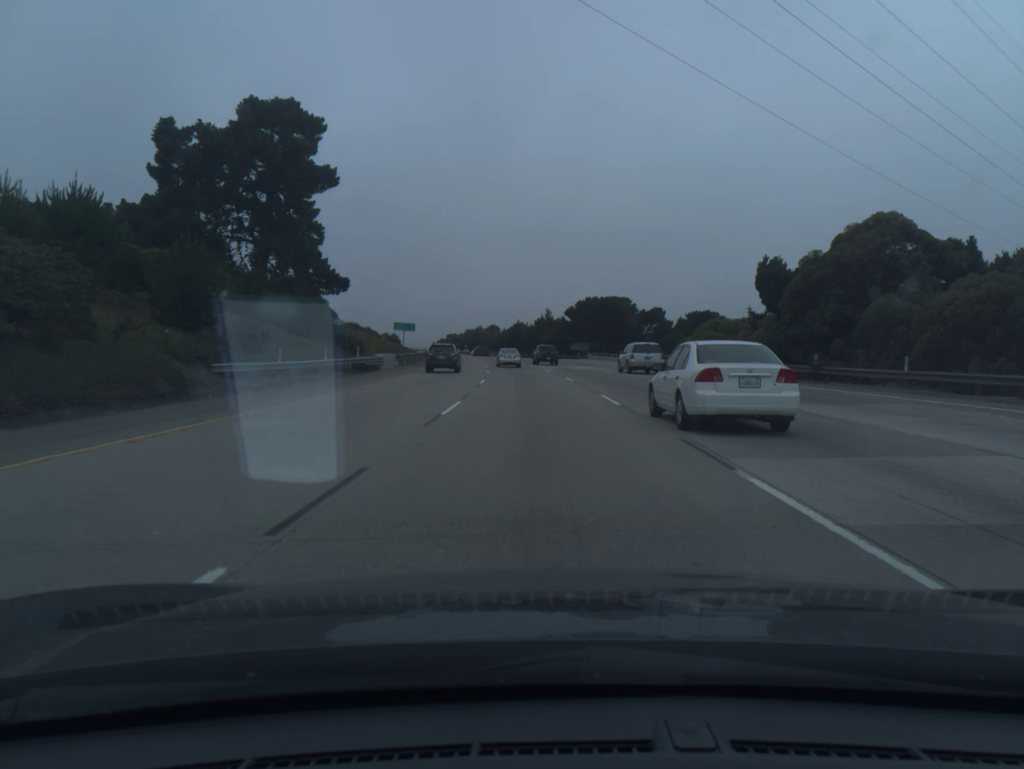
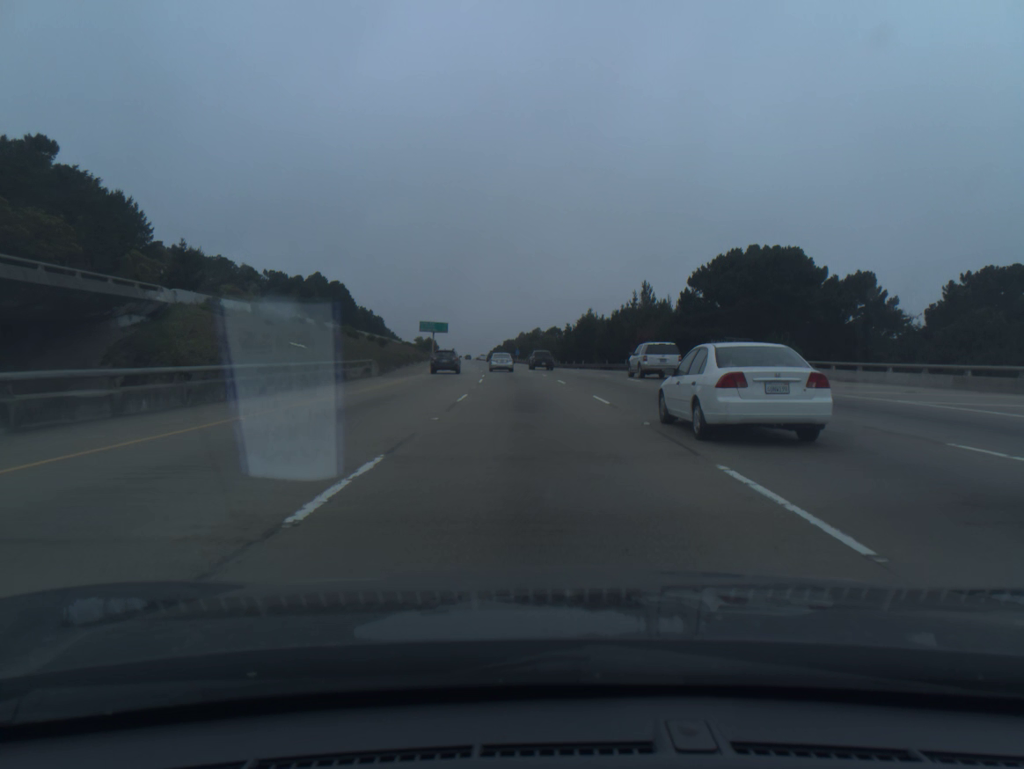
(-2.7, +68.0) m; -5°
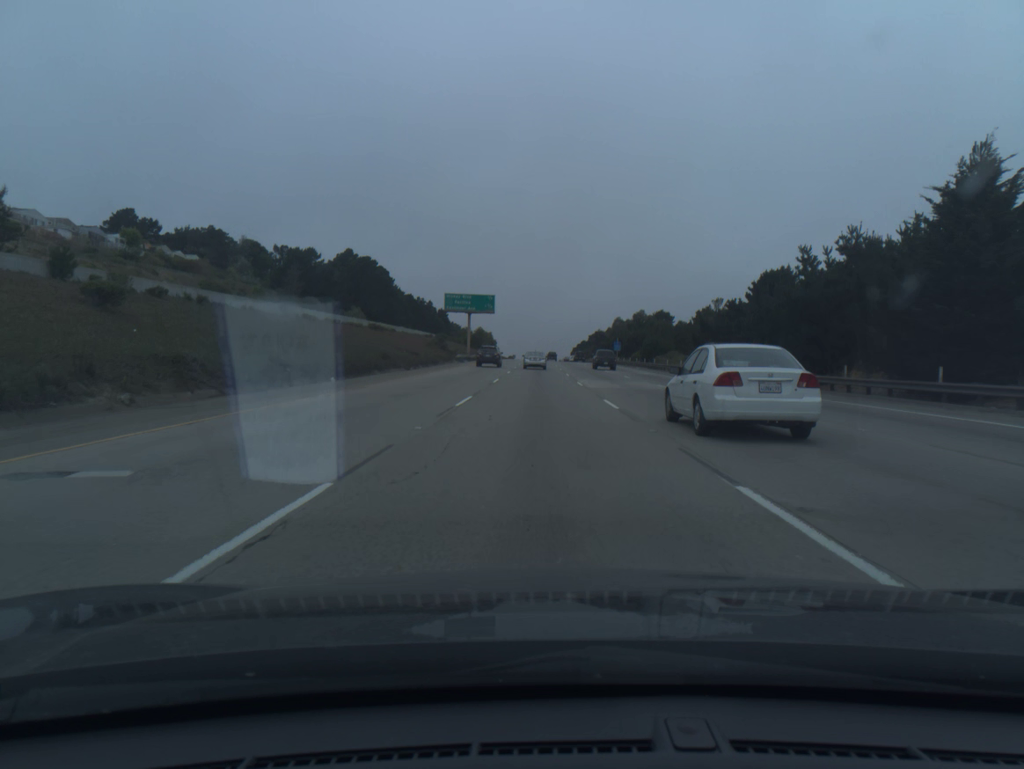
(-4.6, +84.3) m; -6°
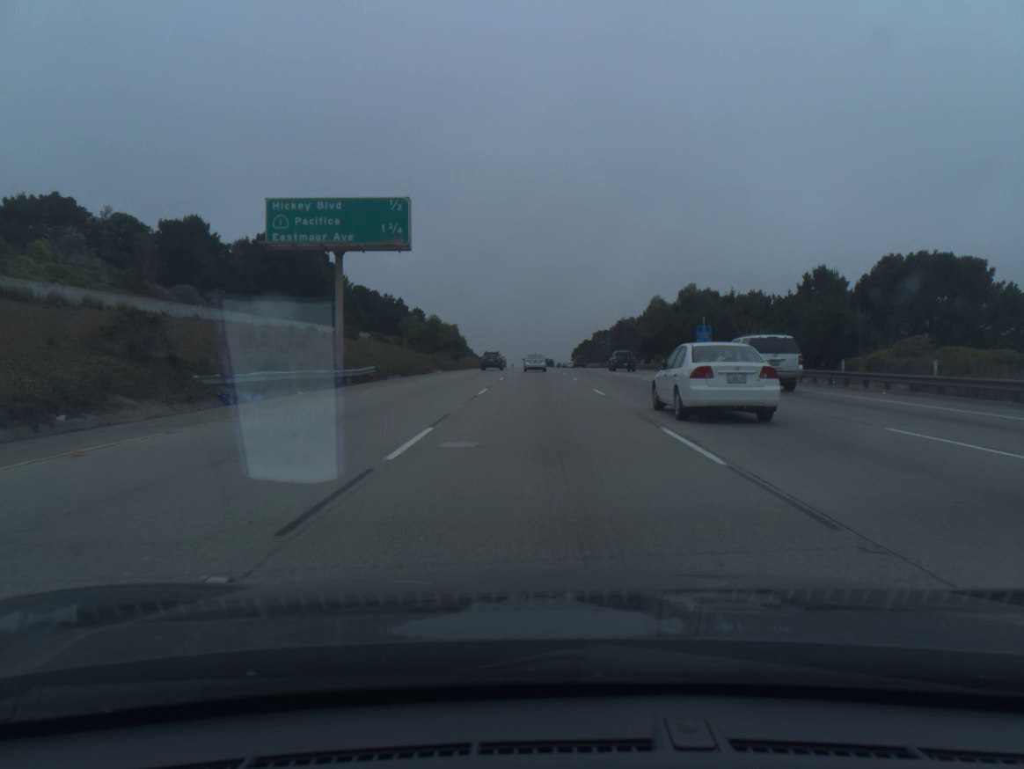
(-0.3, +67.7) m; 0°
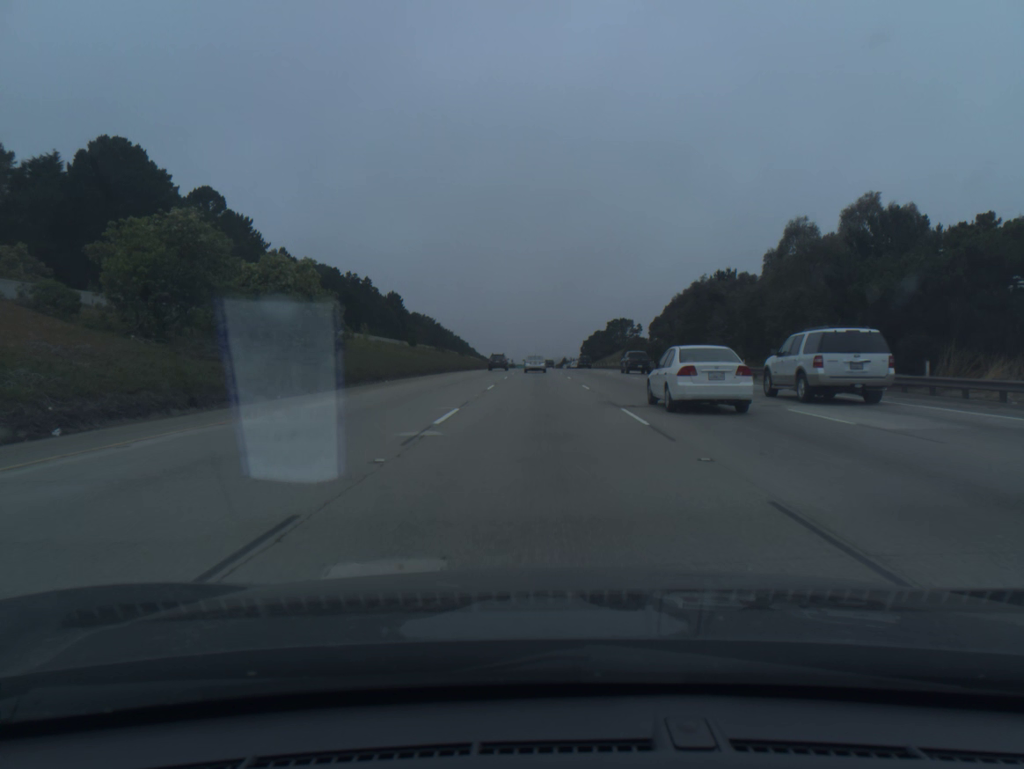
(-0.1, +68.0) m; 0°
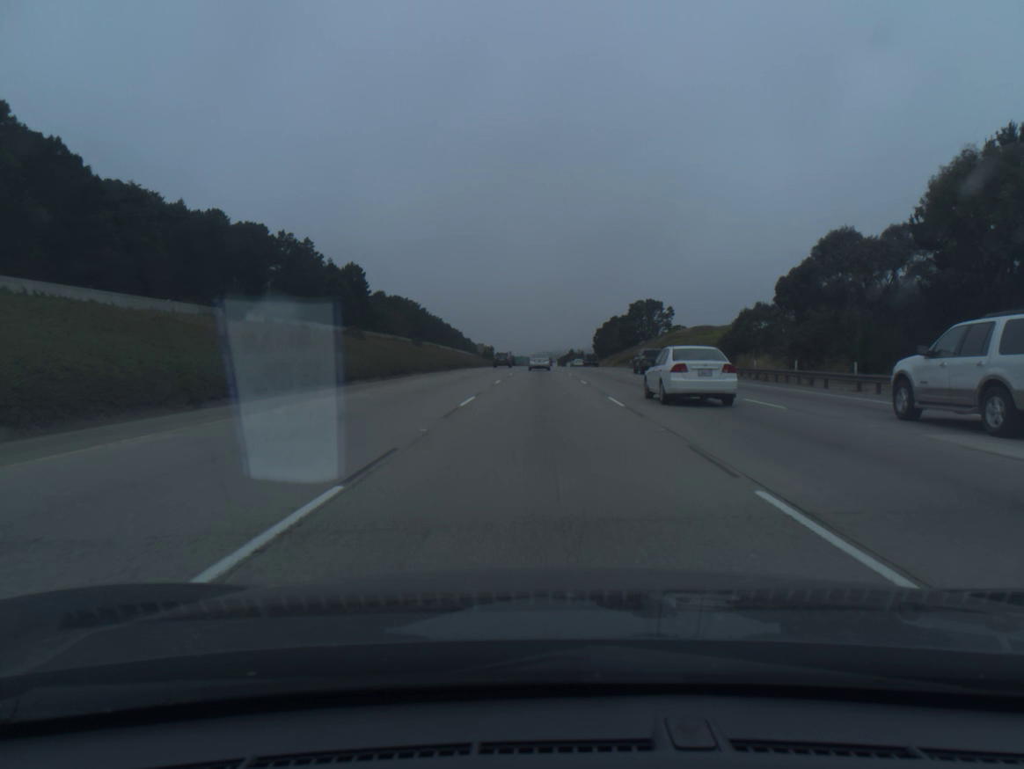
(-0.1, +68.7) m; 0°
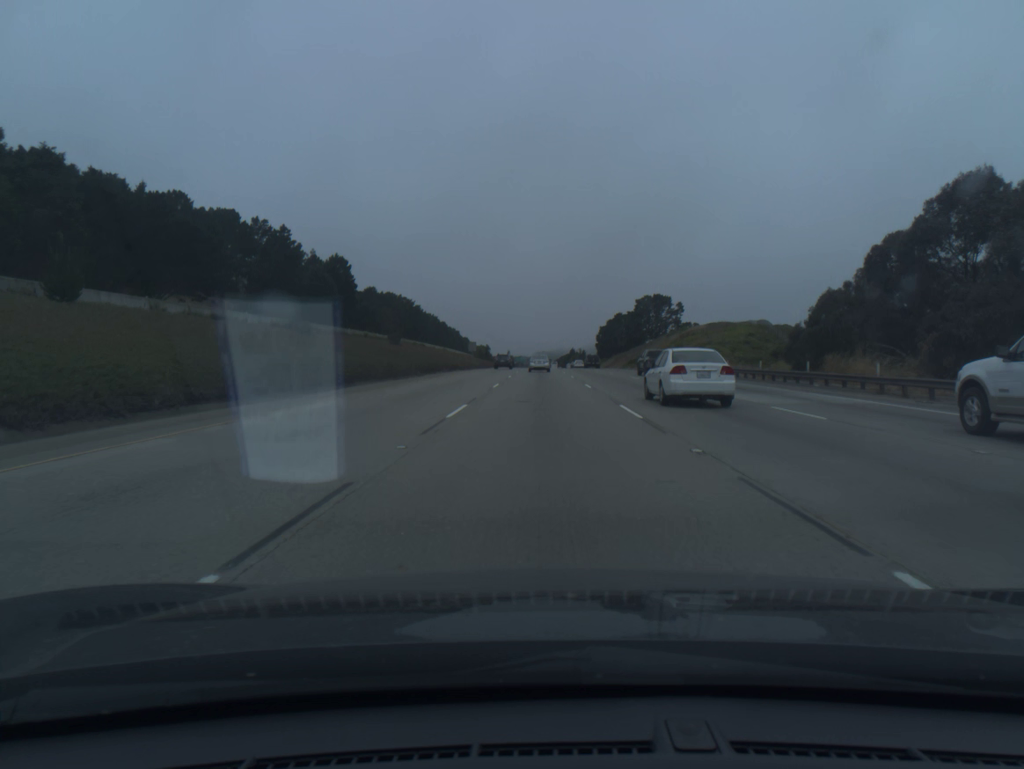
(0.0, +17.3) m; 0°
